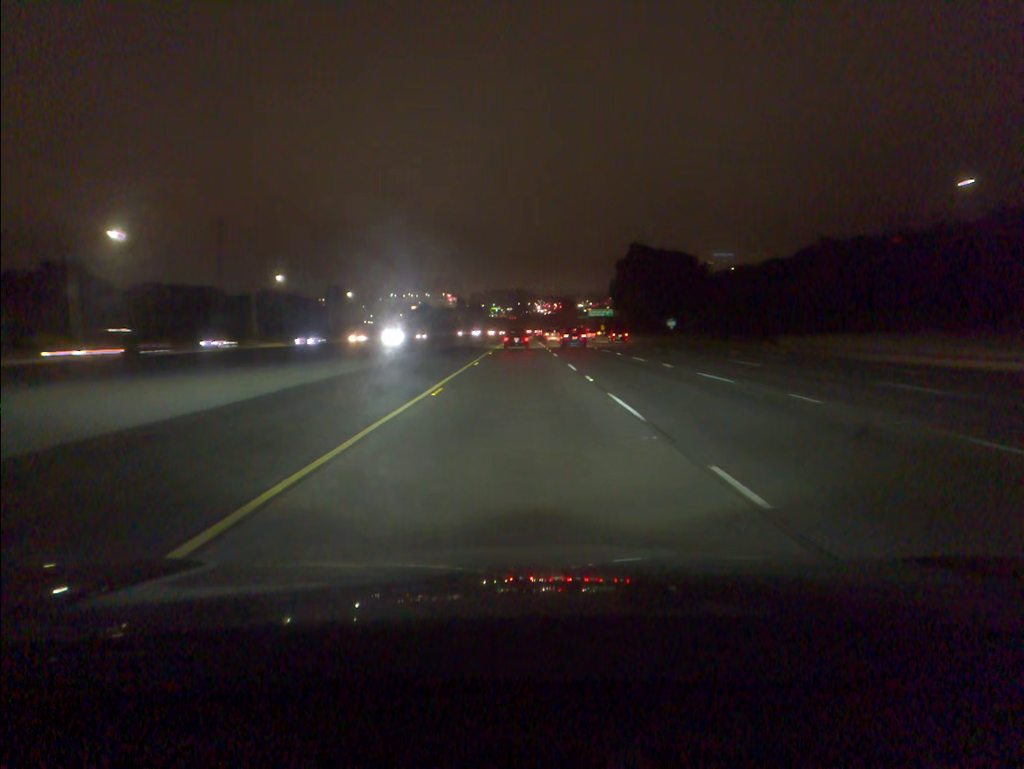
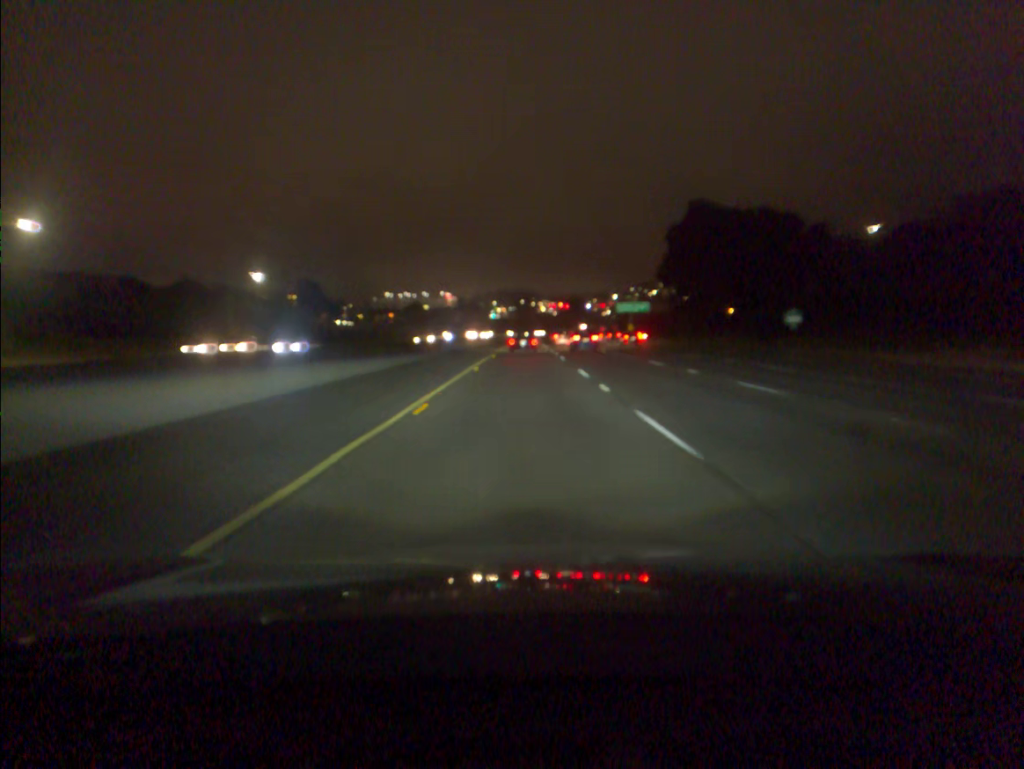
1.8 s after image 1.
(-0.2, +62.3) m; 0°
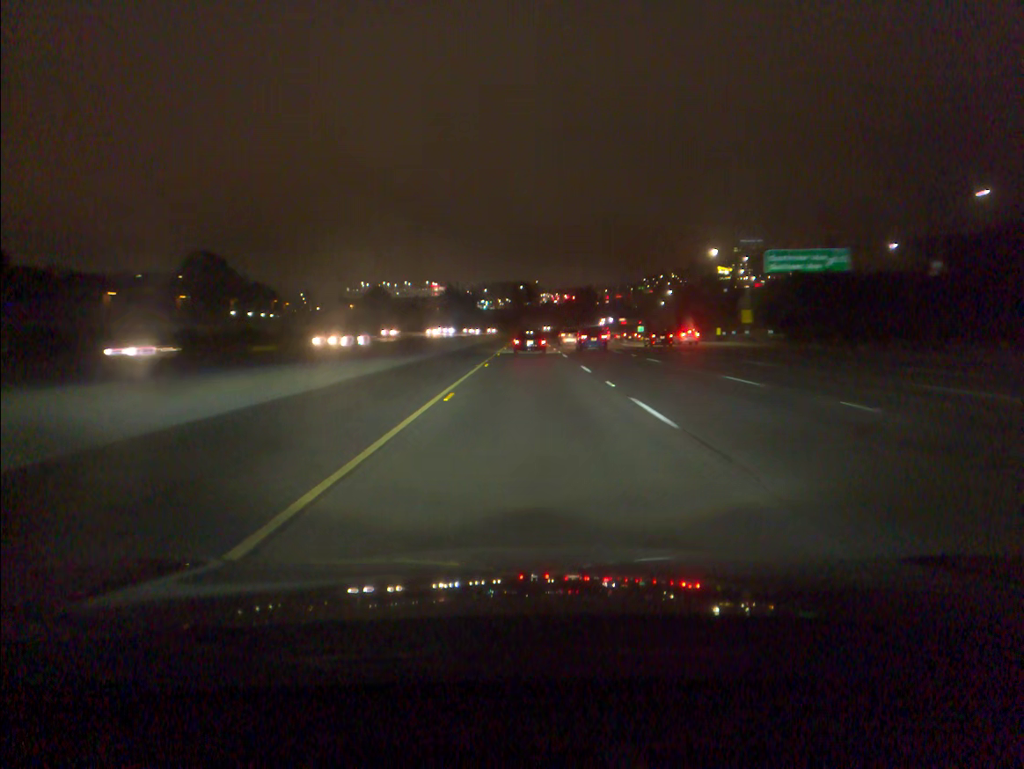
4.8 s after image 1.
(0.0, +100.0) m; 0°
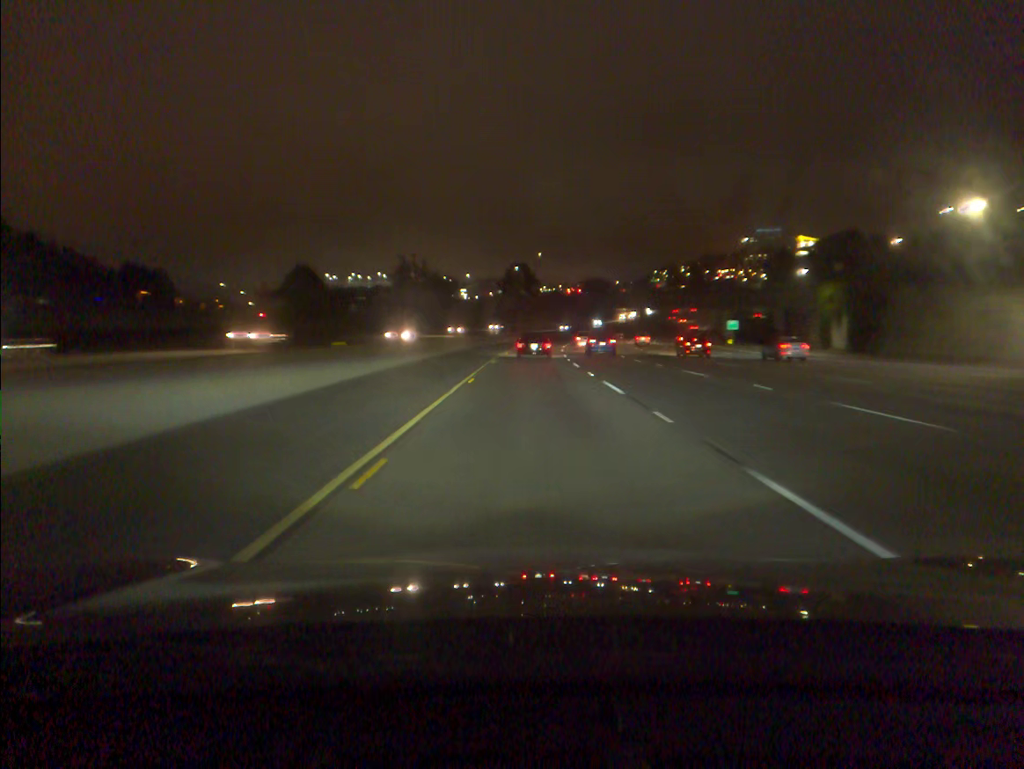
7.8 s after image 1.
(+0.2, +95.9) m; 0°
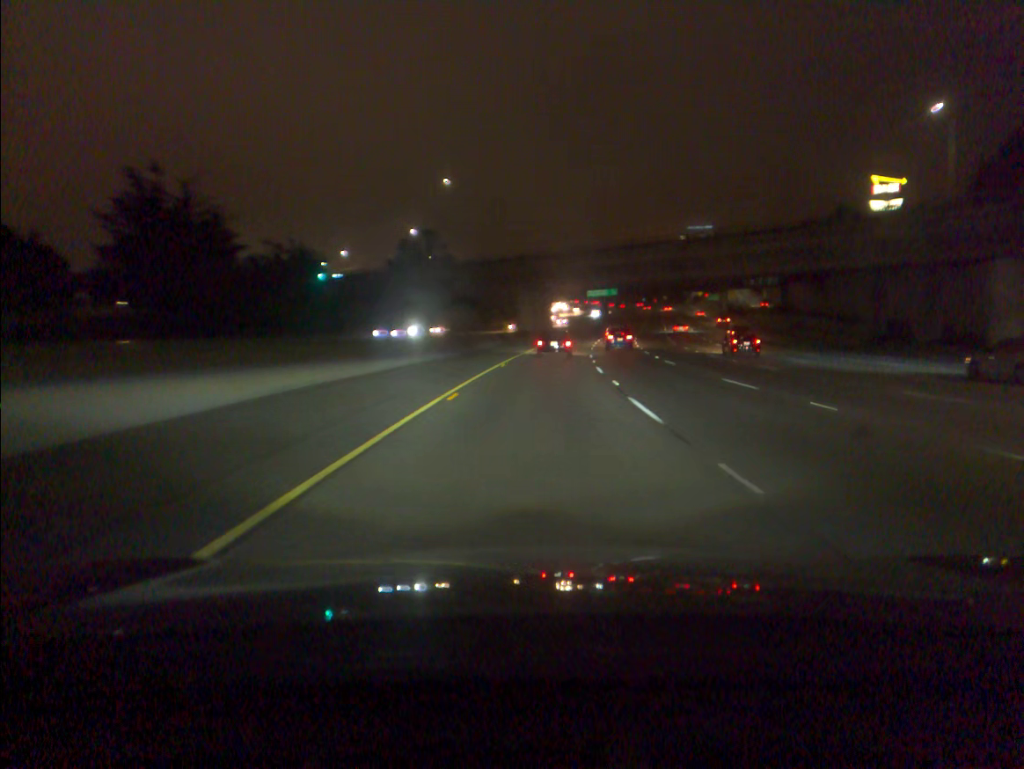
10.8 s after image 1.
(+3.1, +93.6) m; +5°
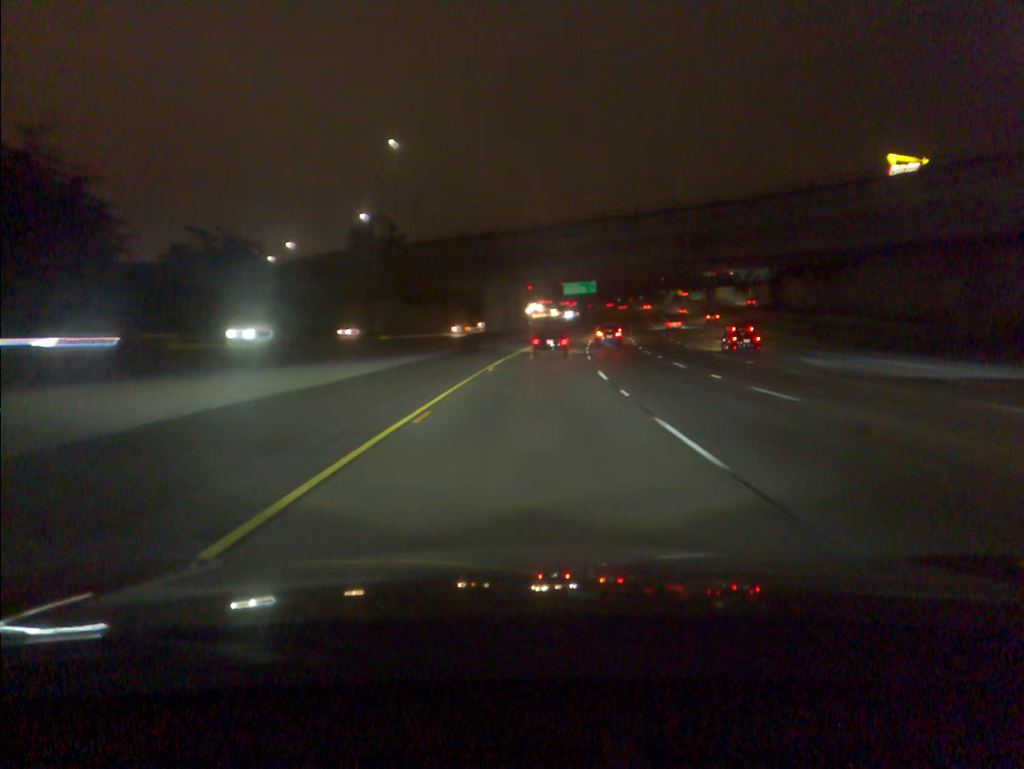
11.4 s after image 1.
(+0.3, +18.7) m; +2°
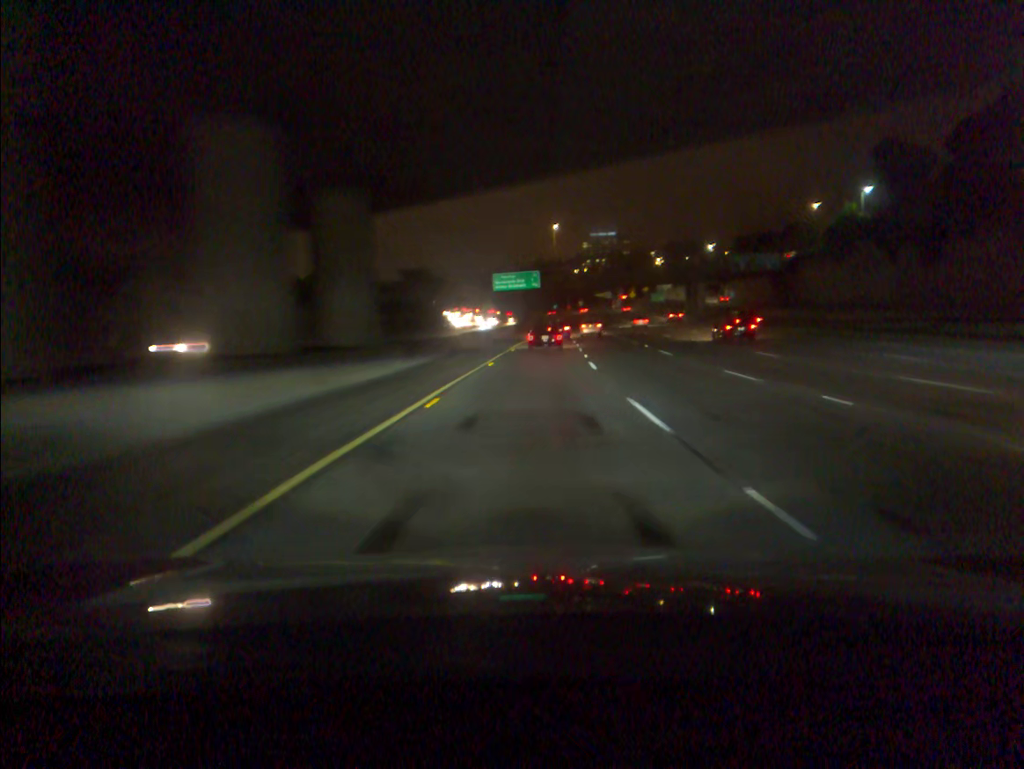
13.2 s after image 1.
(+2.7, +56.0) m; +5°
